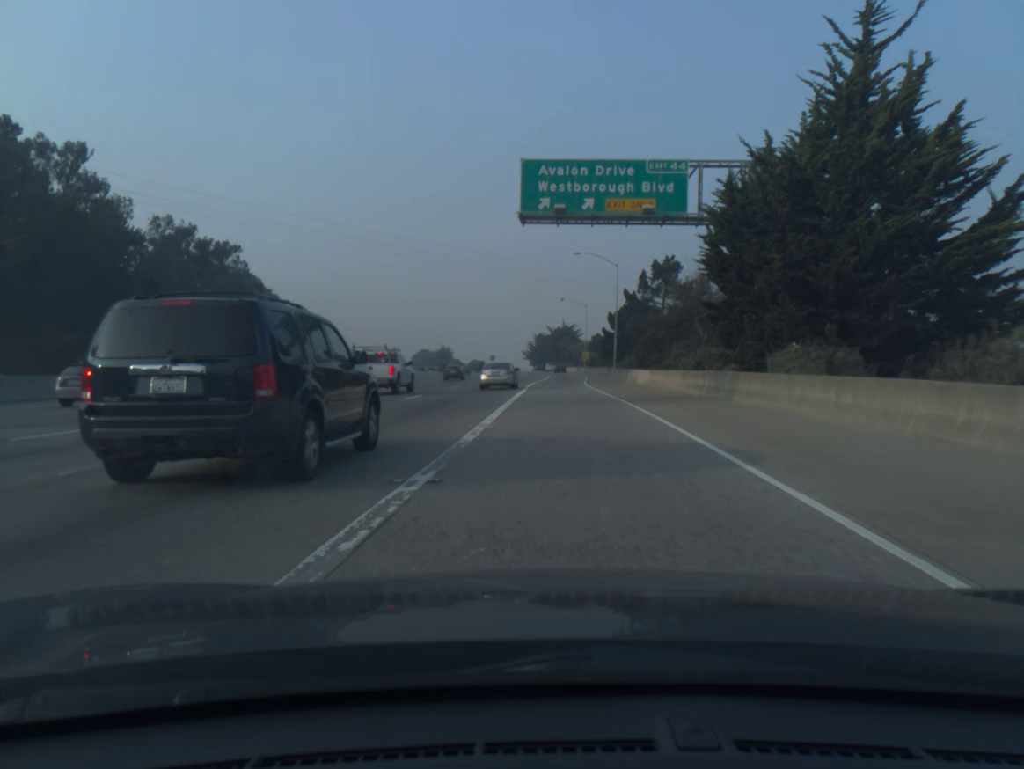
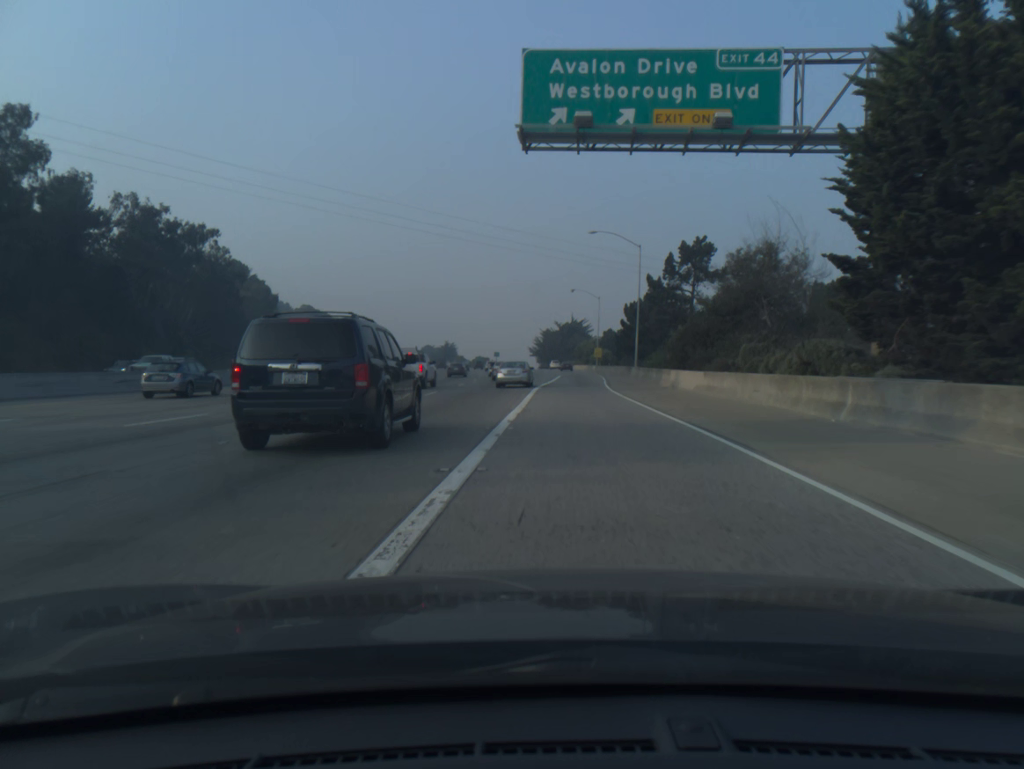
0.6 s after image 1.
(-0.1, +12.1) m; -1°
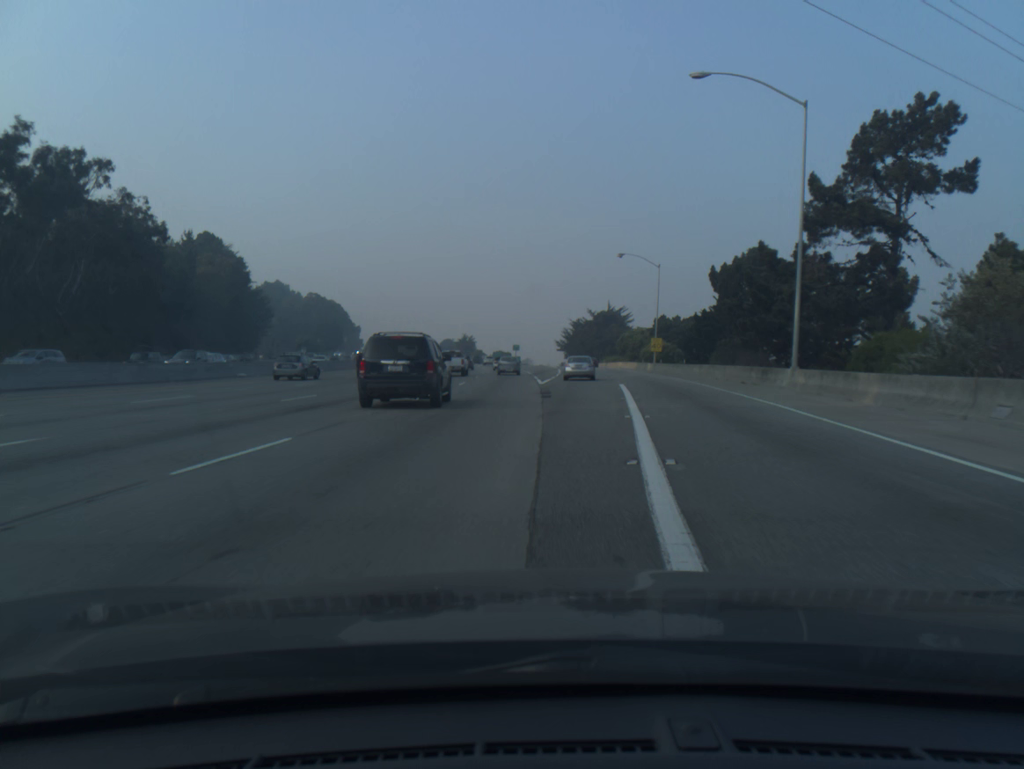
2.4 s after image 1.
(-0.6, +37.3) m; -2°
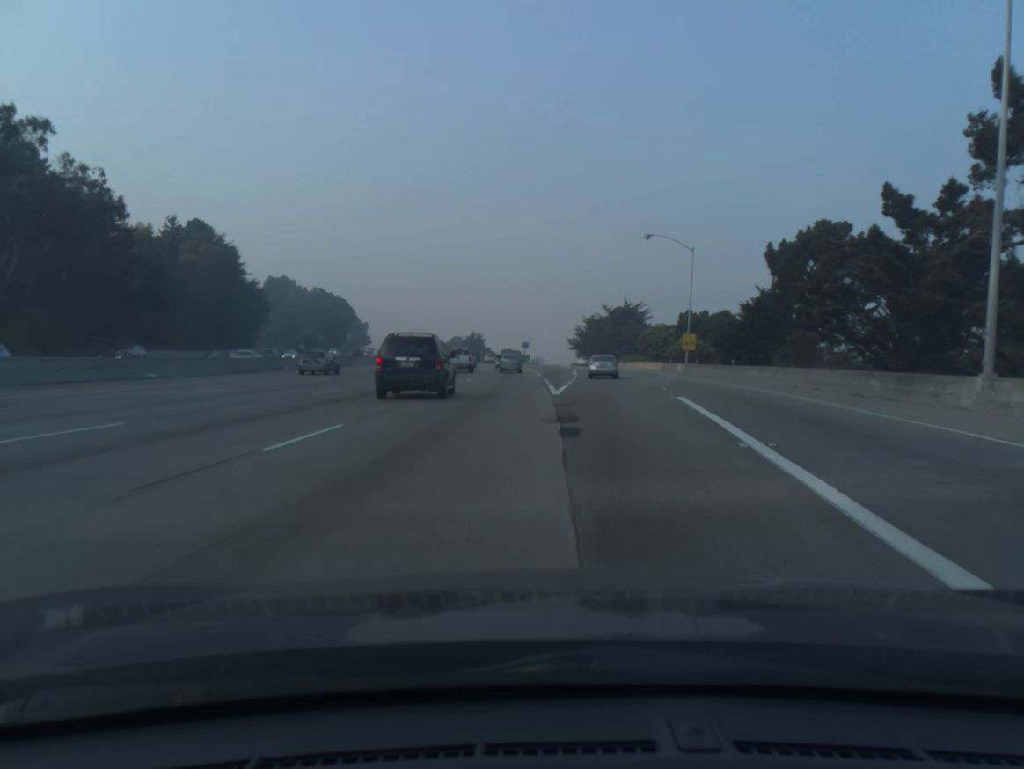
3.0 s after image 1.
(-0.1, +12.8) m; -1°
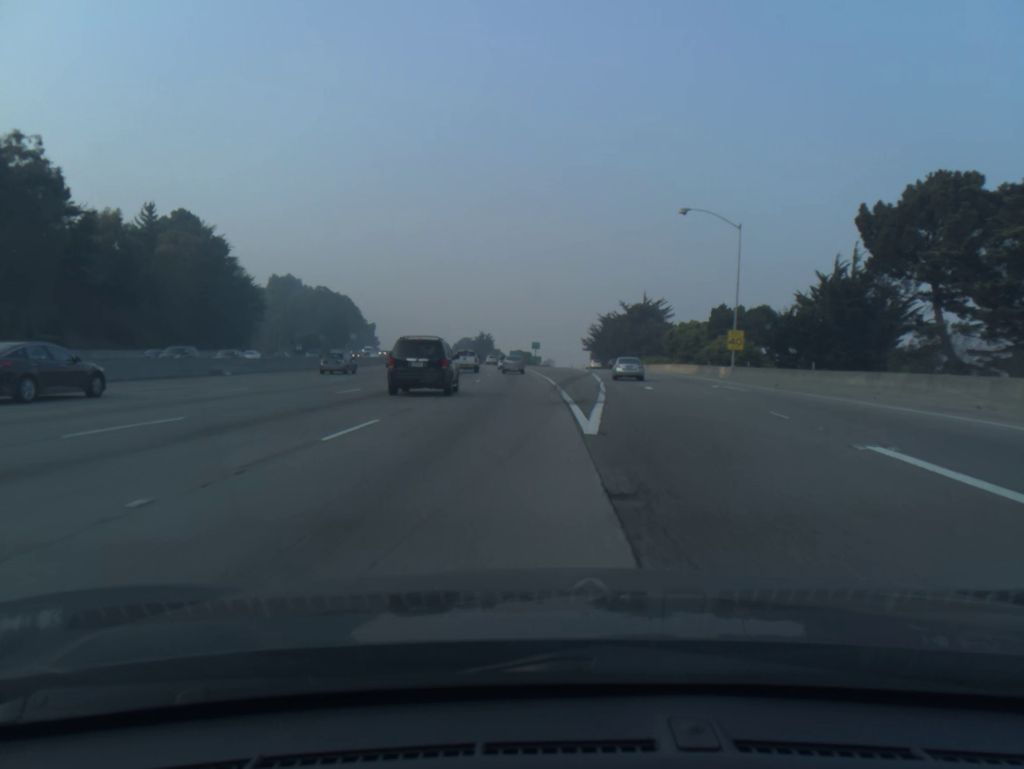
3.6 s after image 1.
(-0.1, +13.1) m; -1°
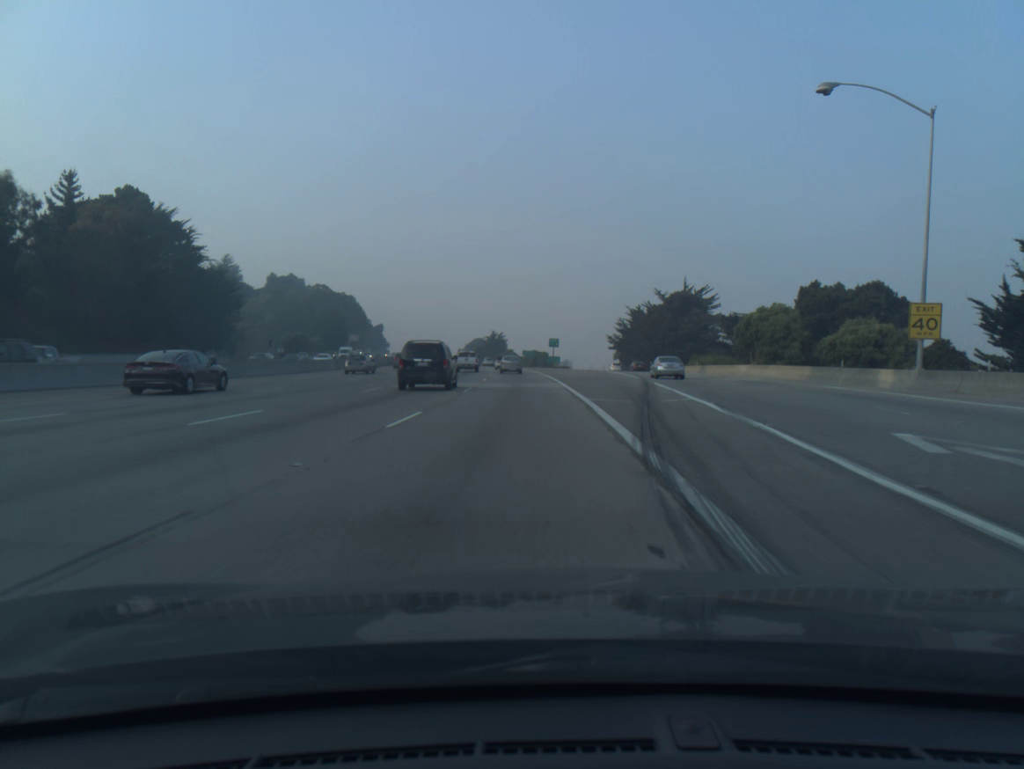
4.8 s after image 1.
(-0.3, +26.8) m; -1°
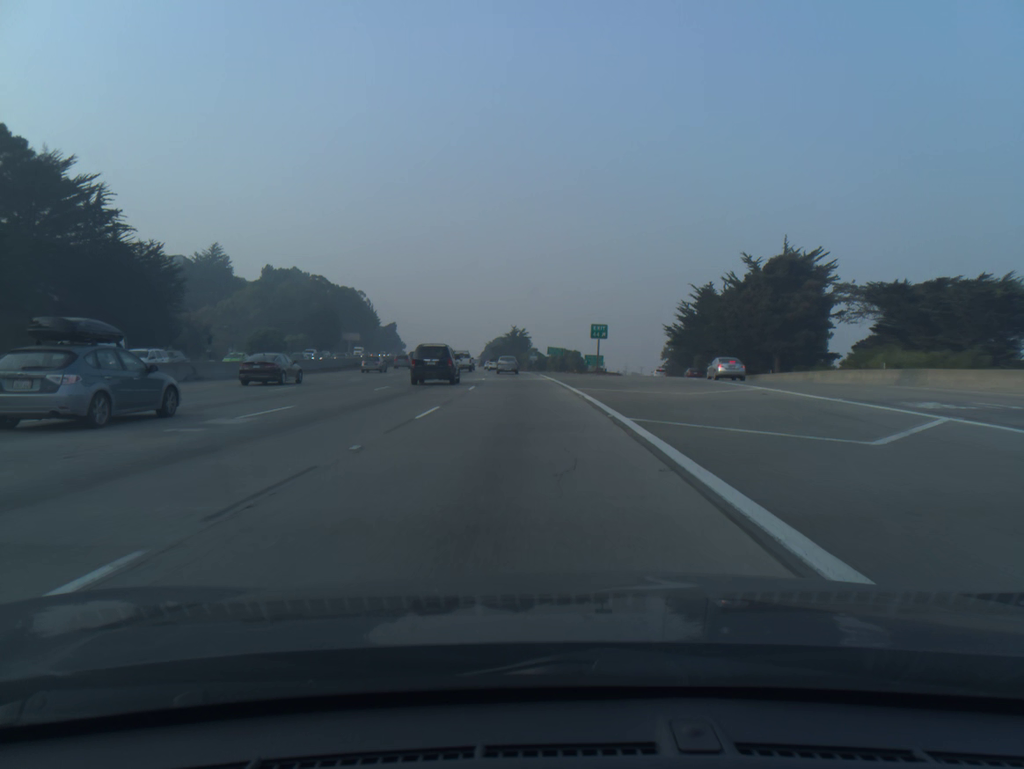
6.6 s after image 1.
(-0.5, +41.8) m; -2°
